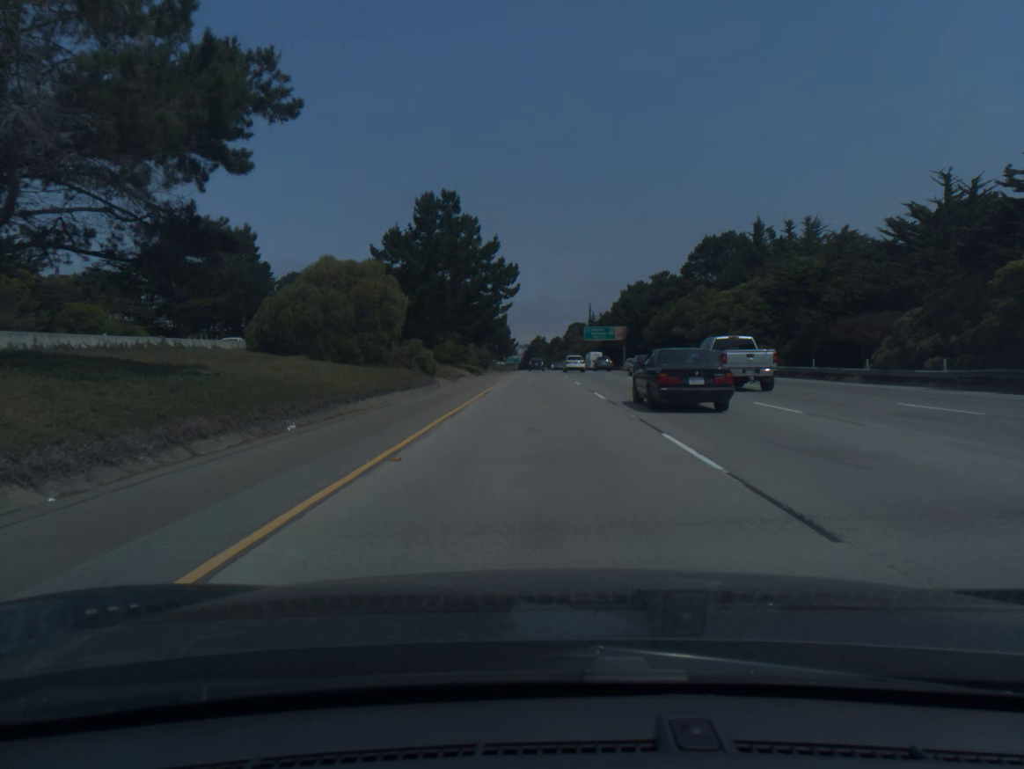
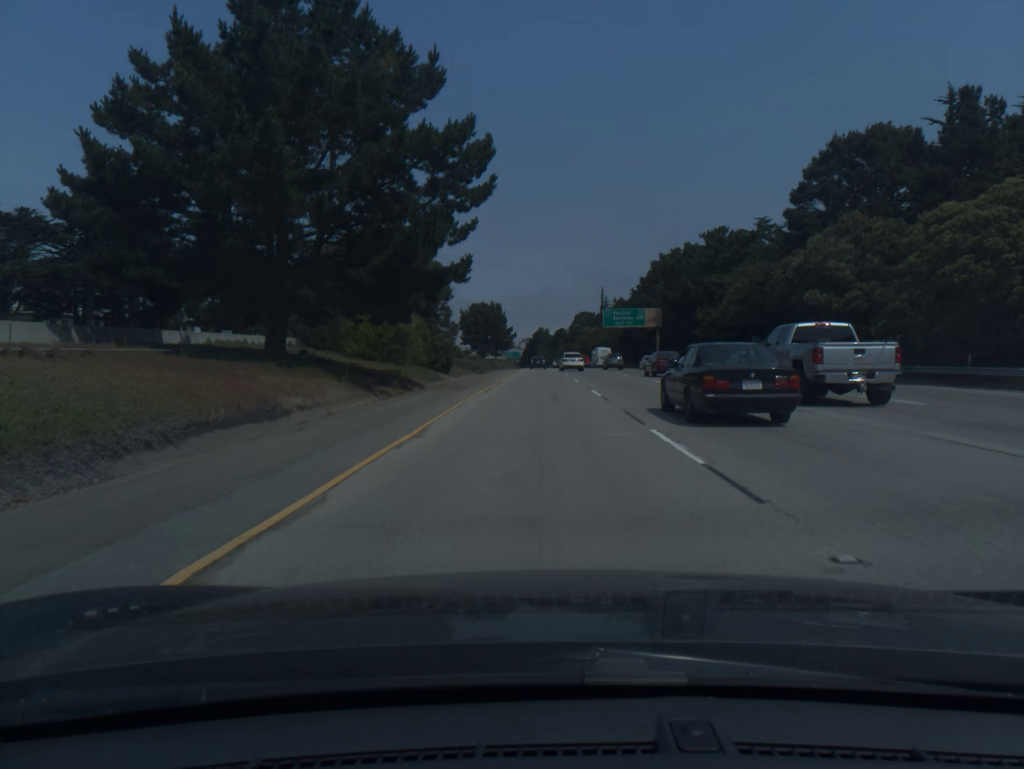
(0.0, +41.5) m; 0°
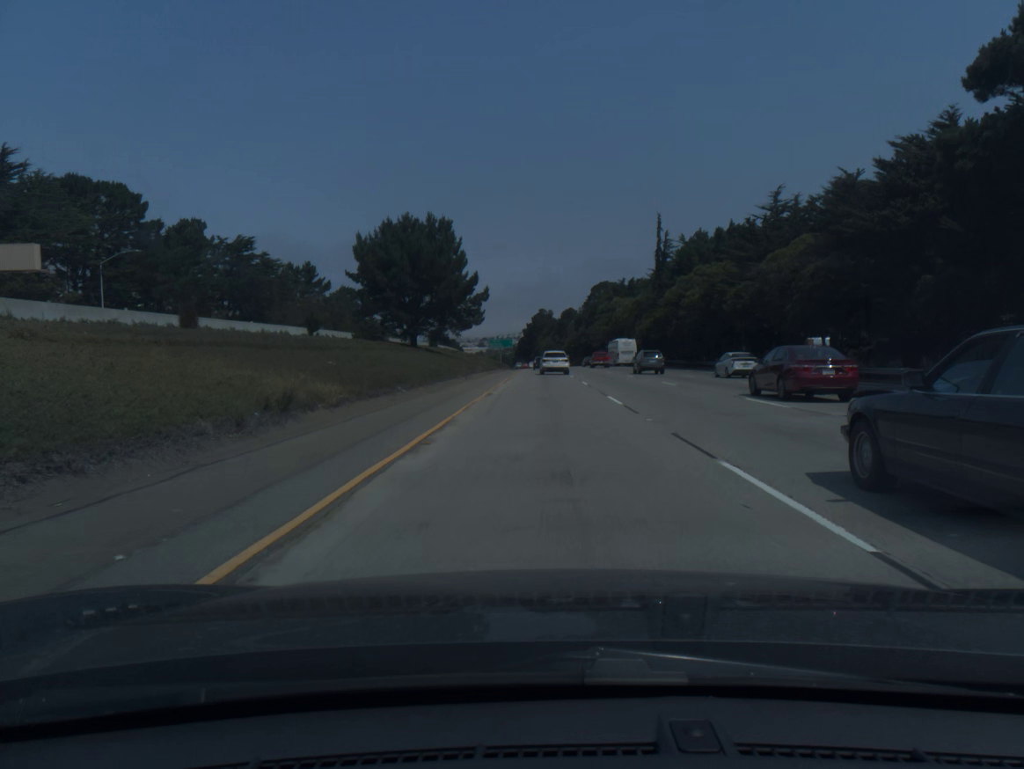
(-0.4, +103.5) m; 0°
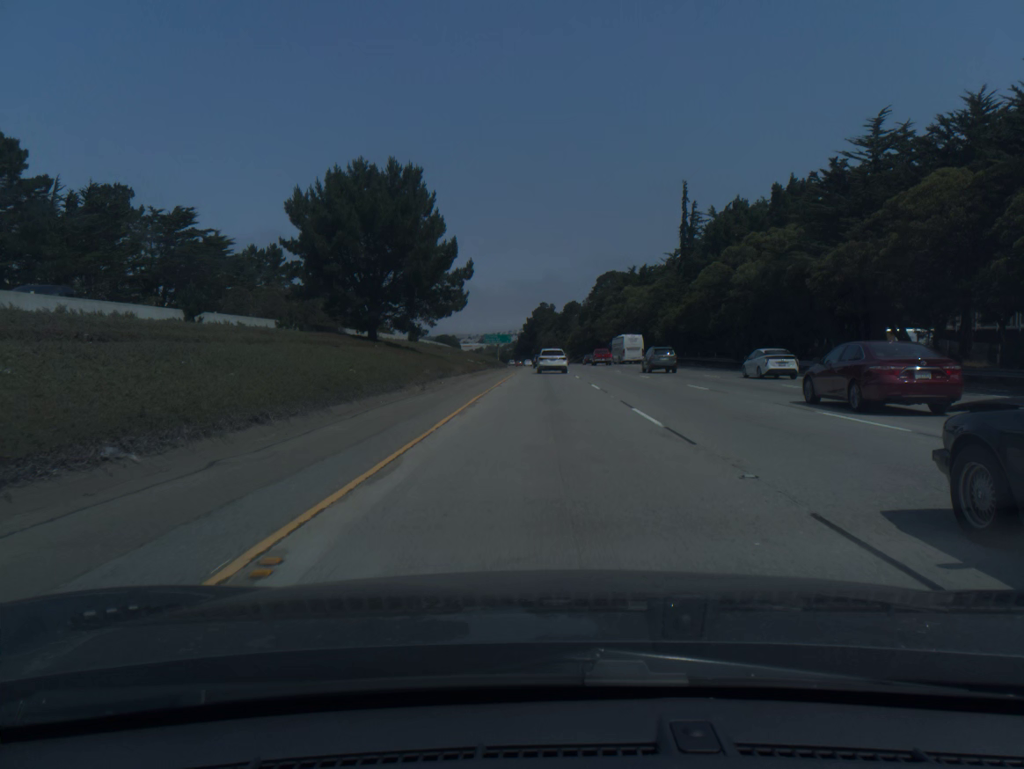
(0.0, +20.6) m; 0°
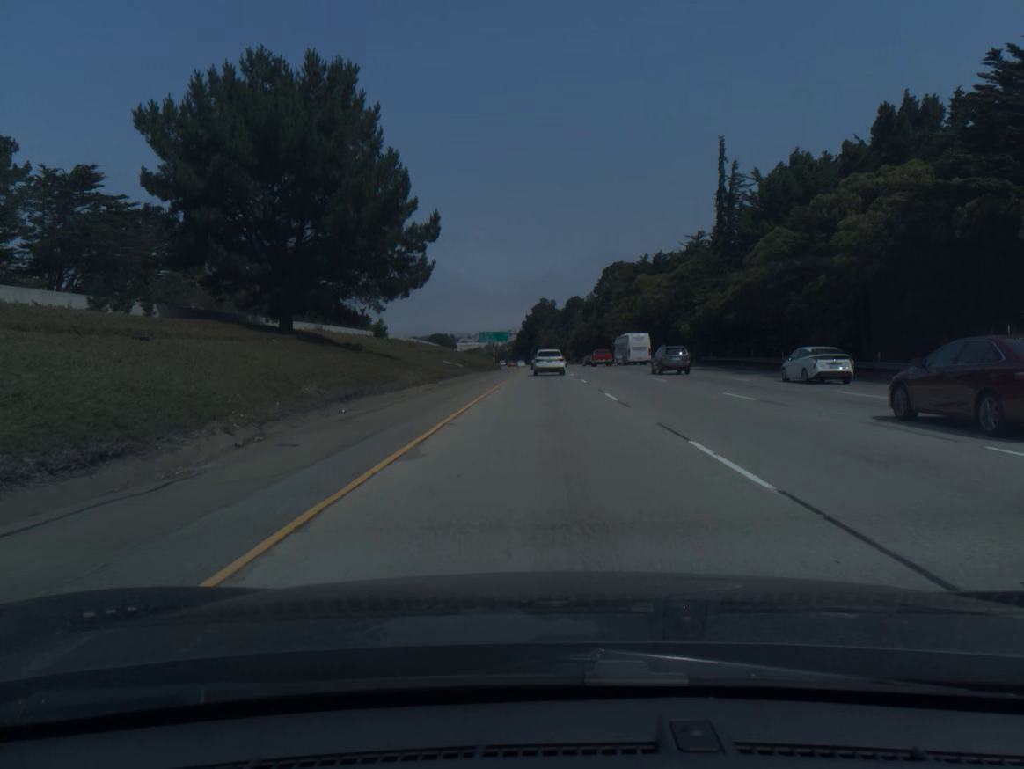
(0.0, +20.3) m; 0°
